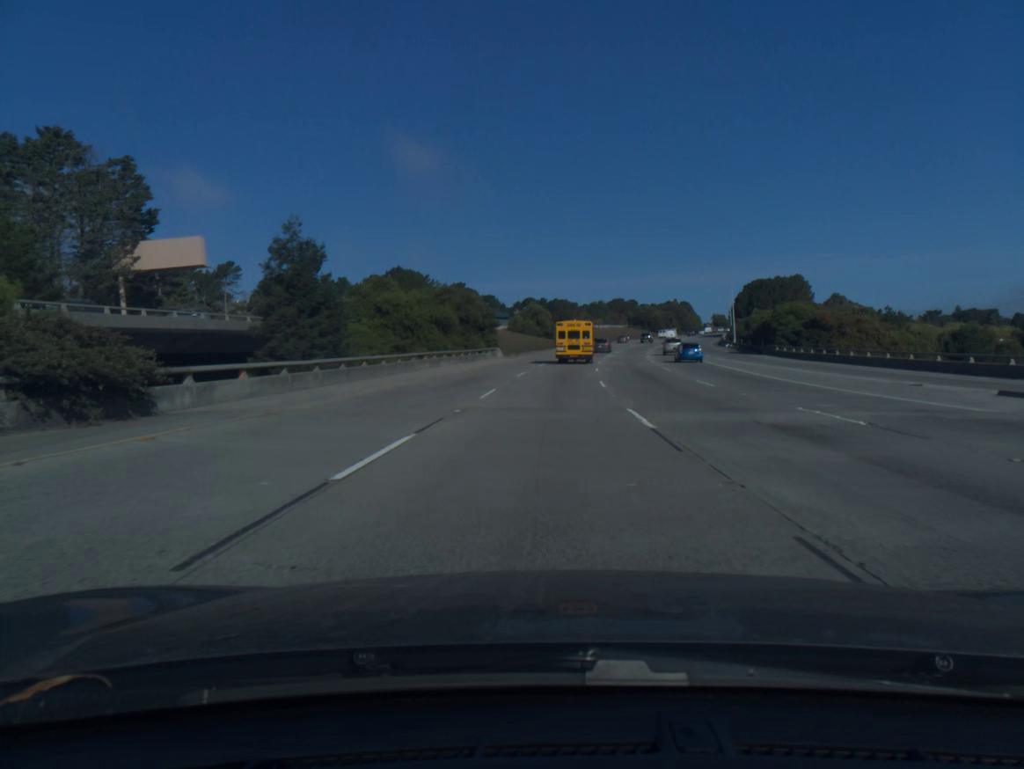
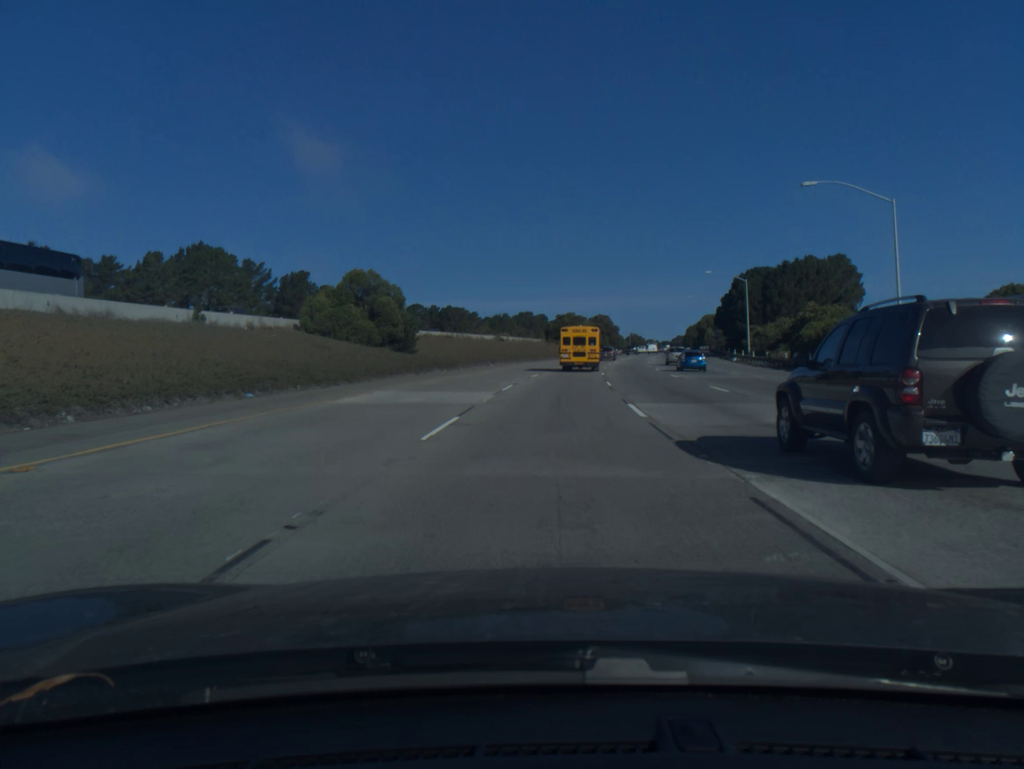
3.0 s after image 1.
(+4.4, +74.9) m; +7°
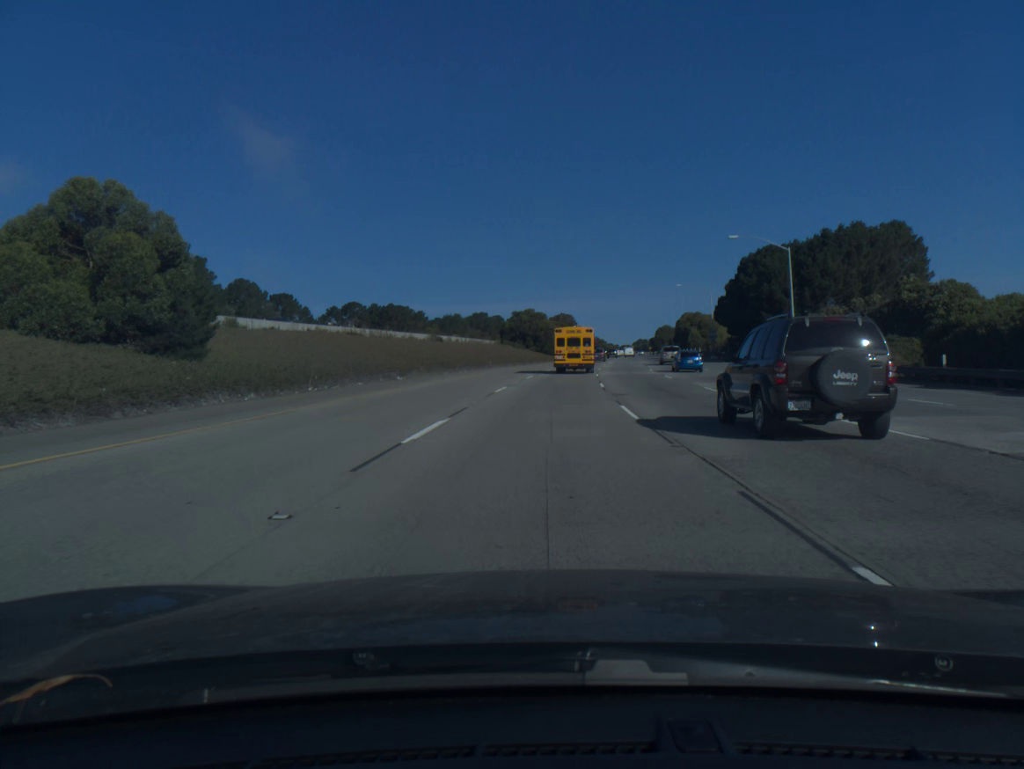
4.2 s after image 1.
(+0.8, +29.3) m; +3°
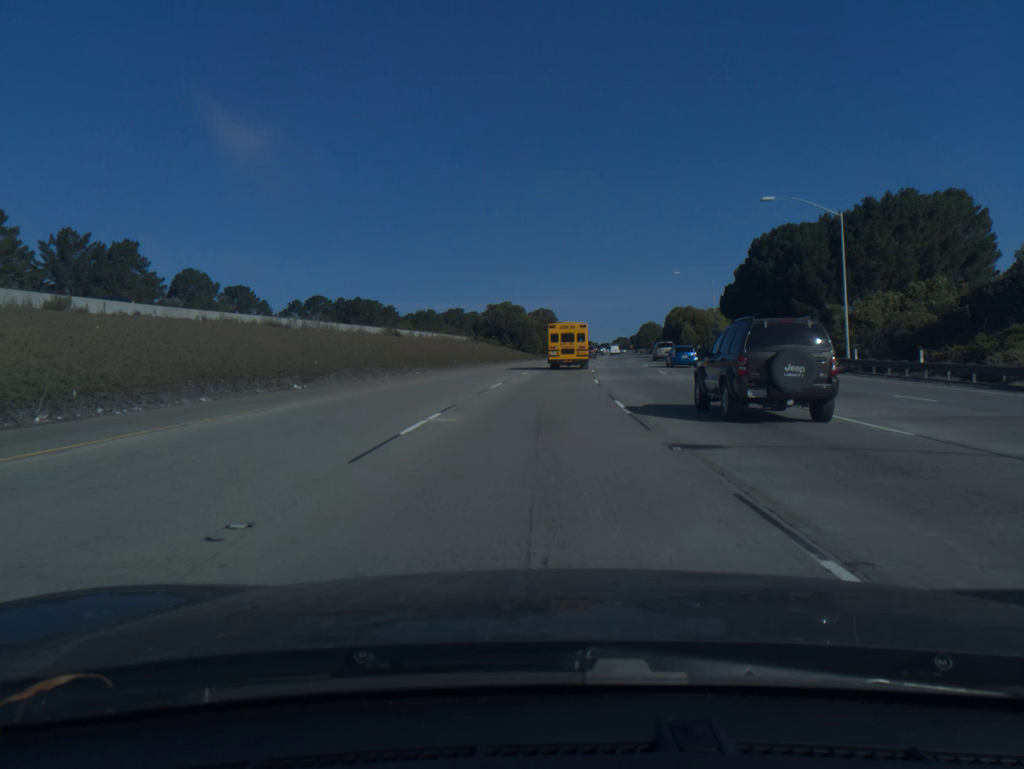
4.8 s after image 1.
(+0.2, +14.5) m; +1°
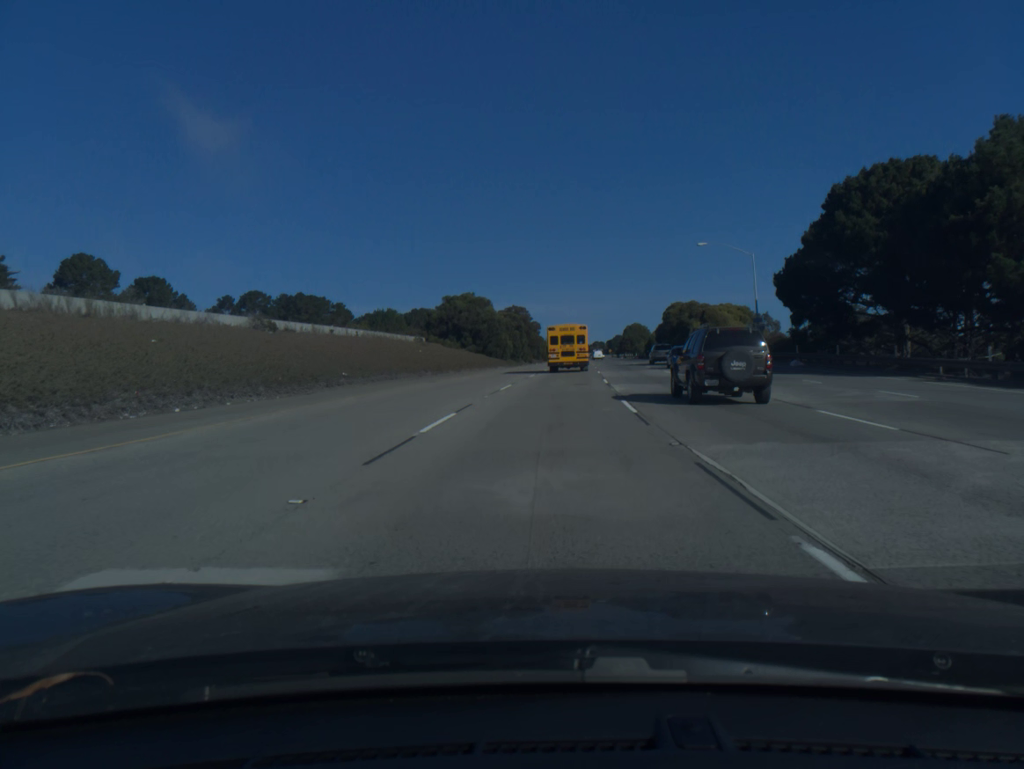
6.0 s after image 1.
(+0.5, +28.6) m; +2°
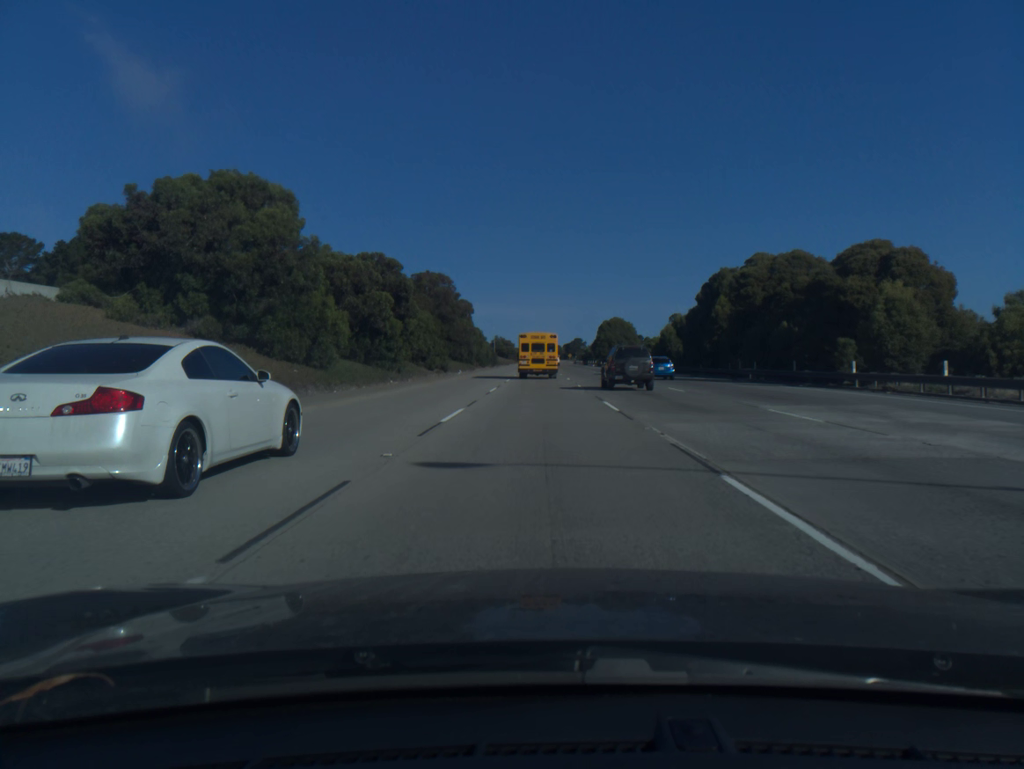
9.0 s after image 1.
(+2.9, +70.0) m; +3°
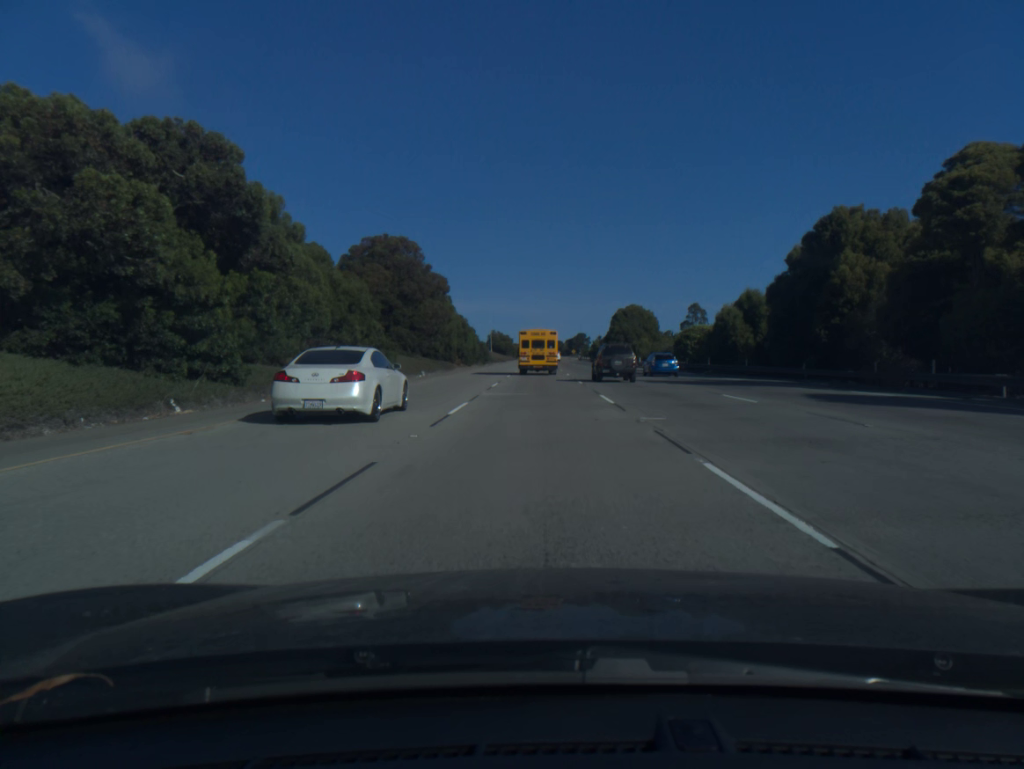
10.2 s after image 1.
(0.0, +28.0) m; 0°
